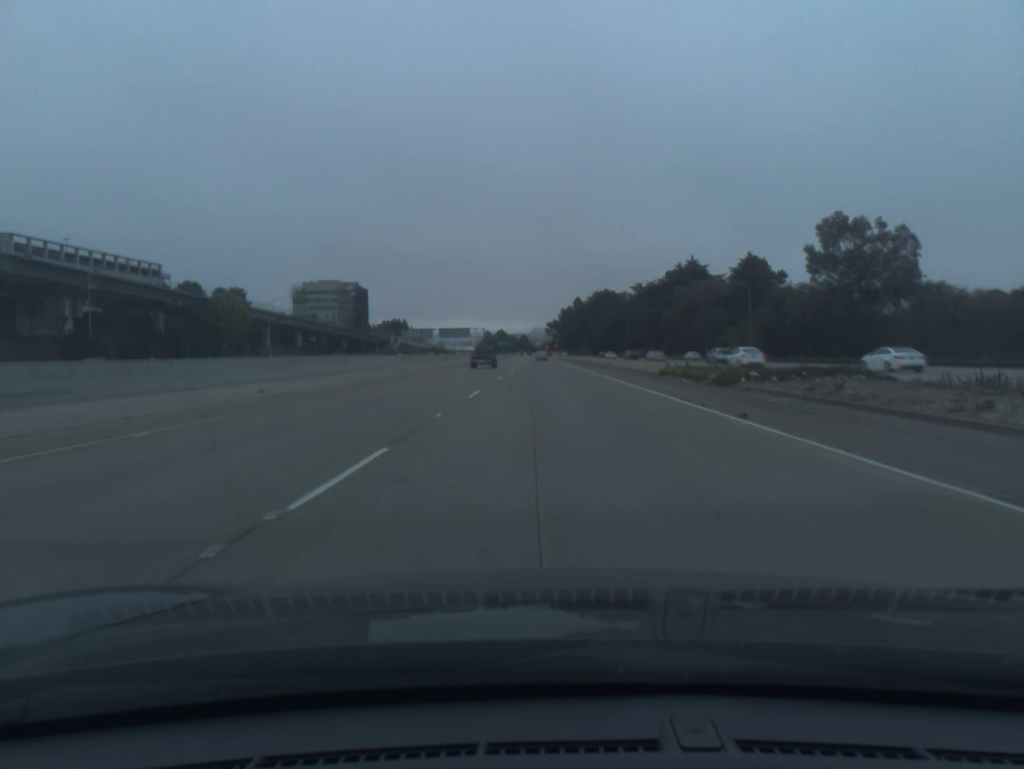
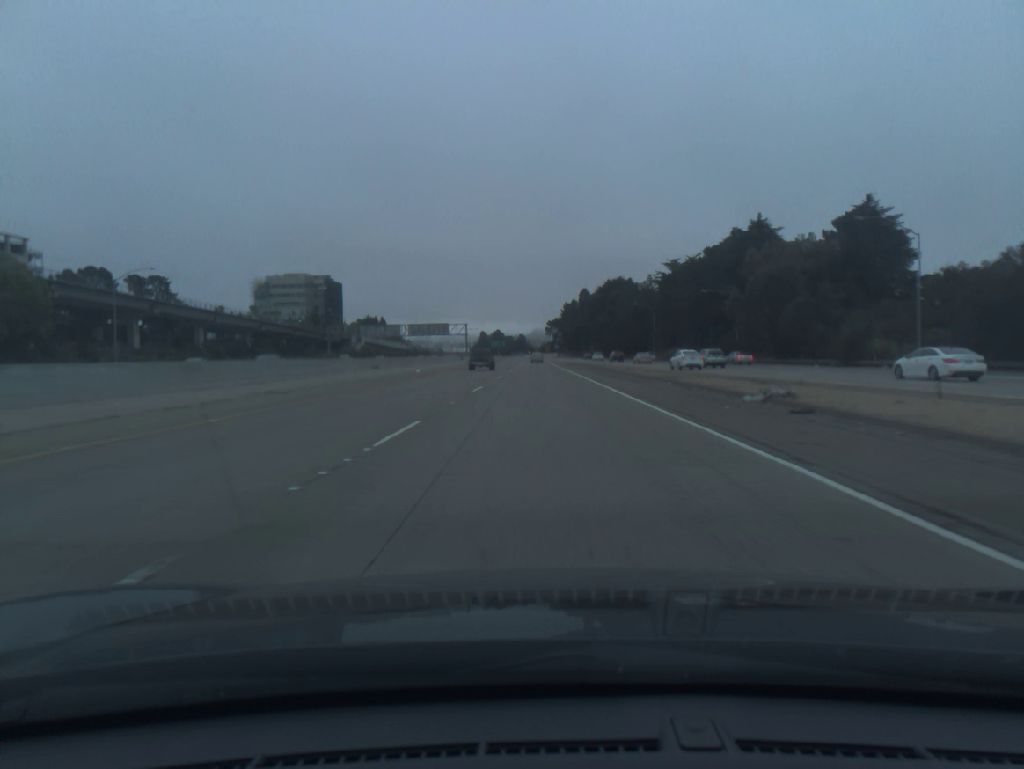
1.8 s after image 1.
(+0.2, +54.8) m; 0°
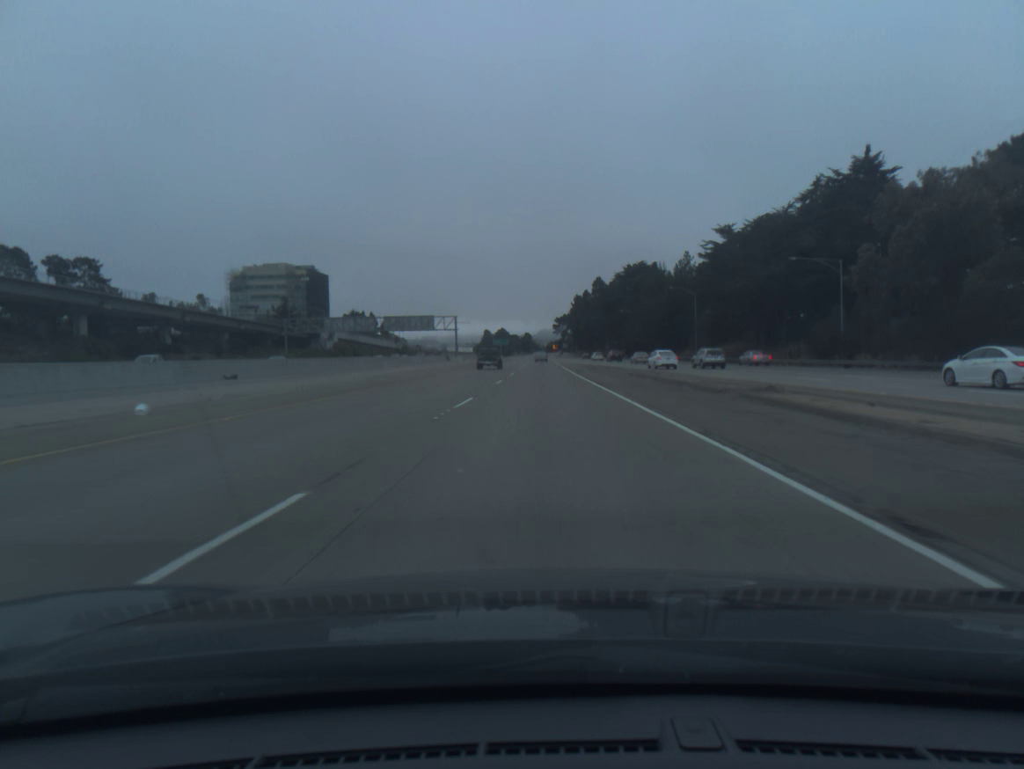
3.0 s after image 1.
(-0.2, +36.5) m; -1°
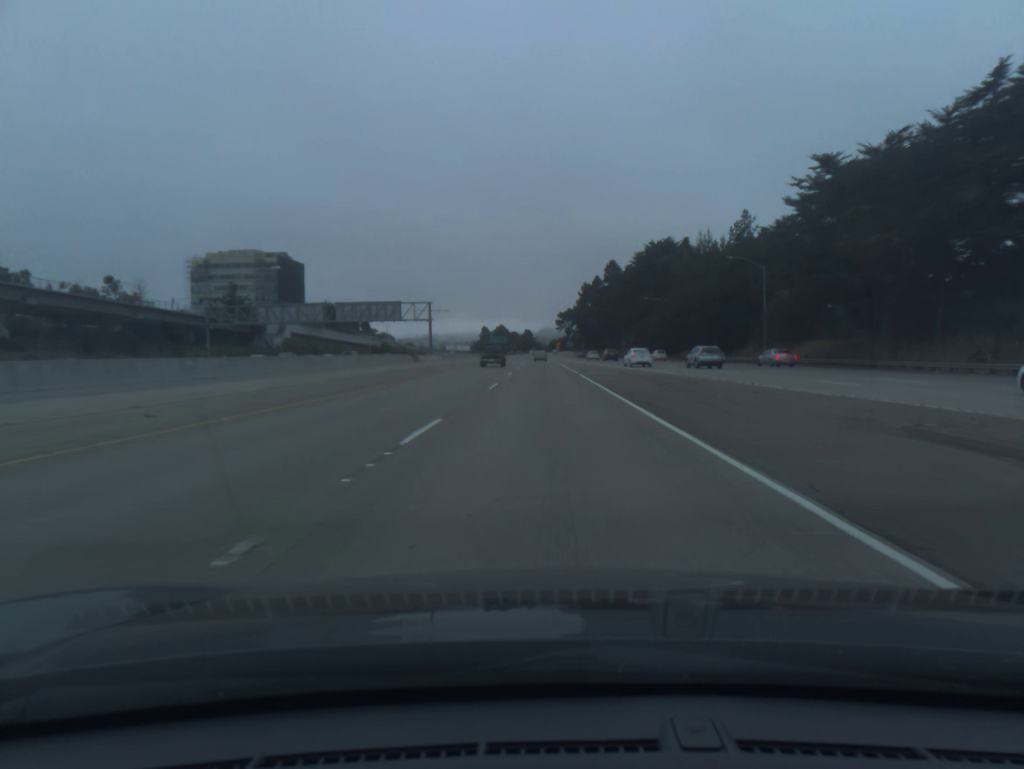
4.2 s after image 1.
(-0.1, +36.5) m; 0°
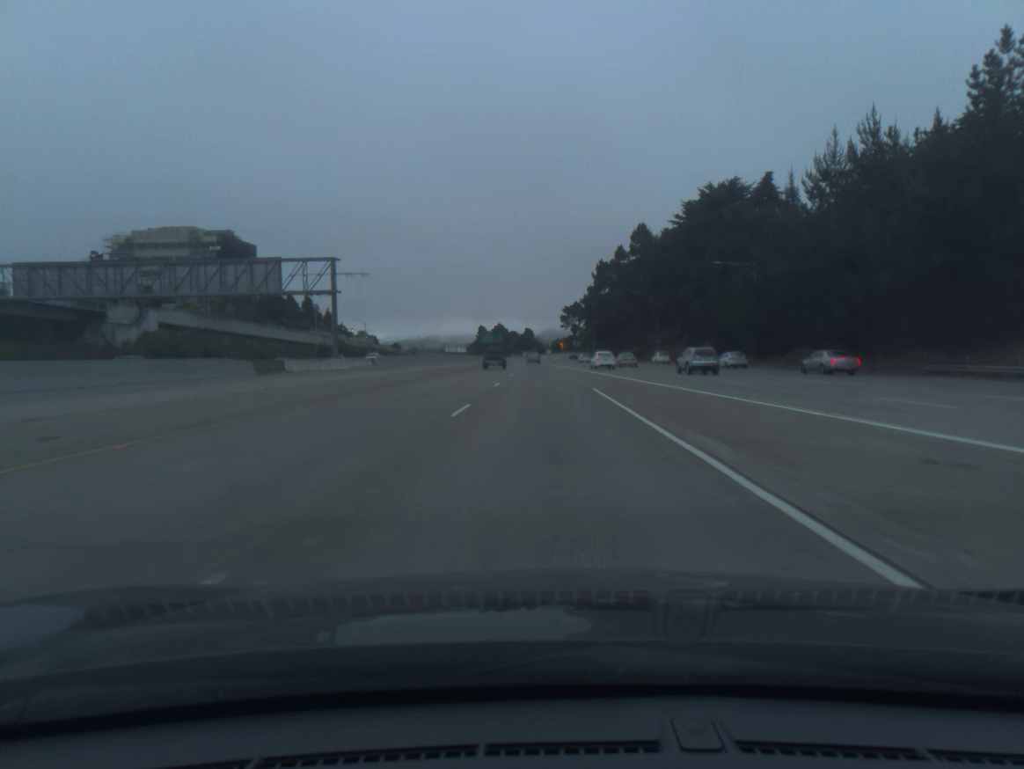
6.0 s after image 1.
(0.0, +54.9) m; 0°
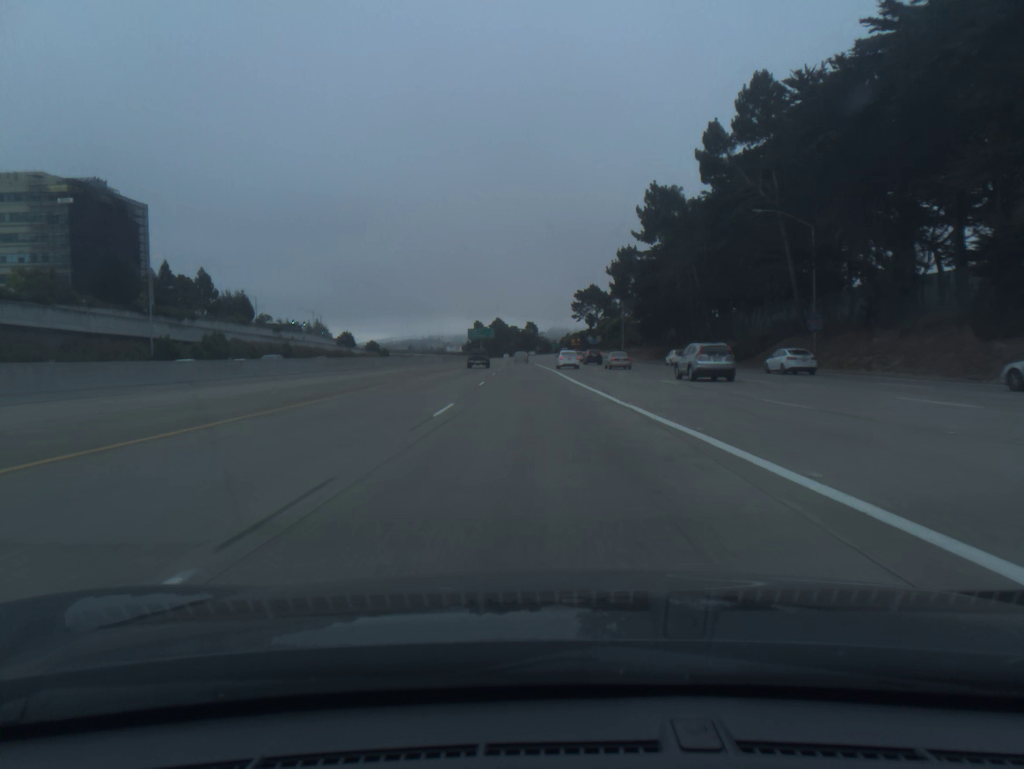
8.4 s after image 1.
(-0.1, +73.3) m; 0°
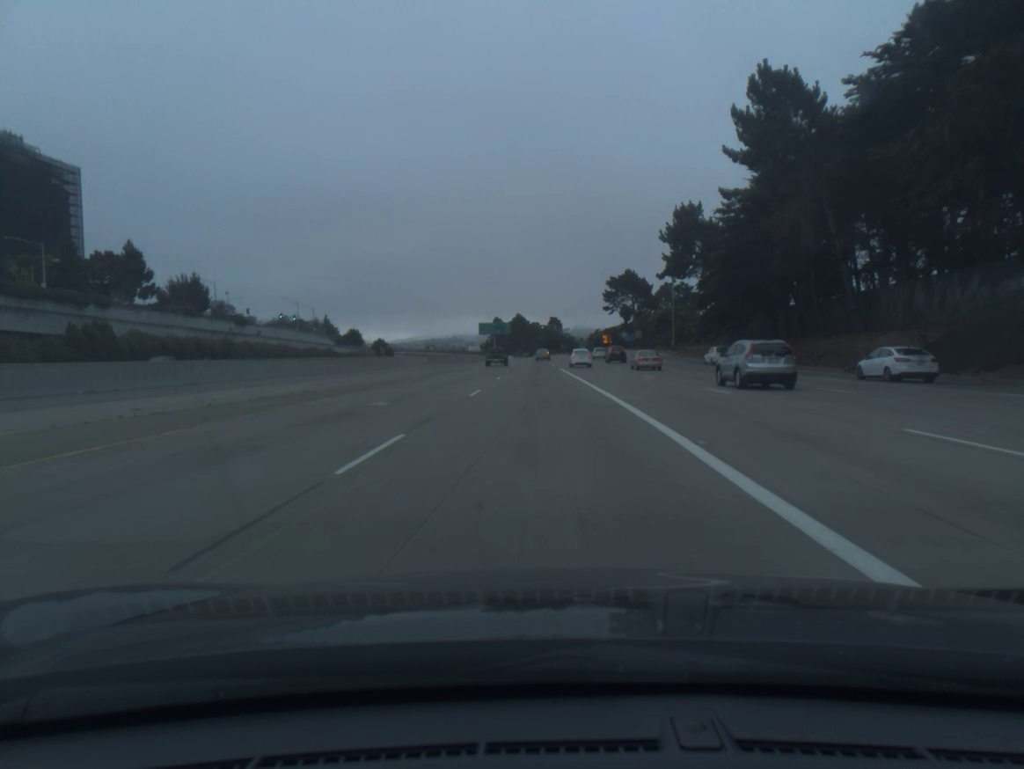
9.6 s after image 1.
(-0.6, +36.7) m; -2°
